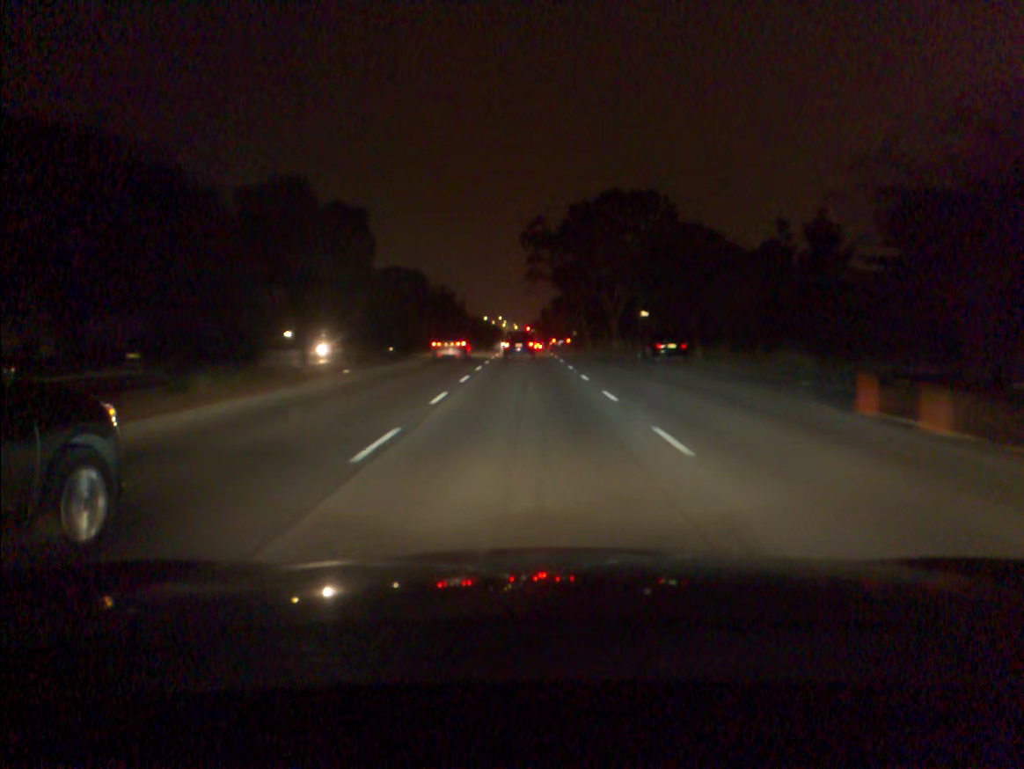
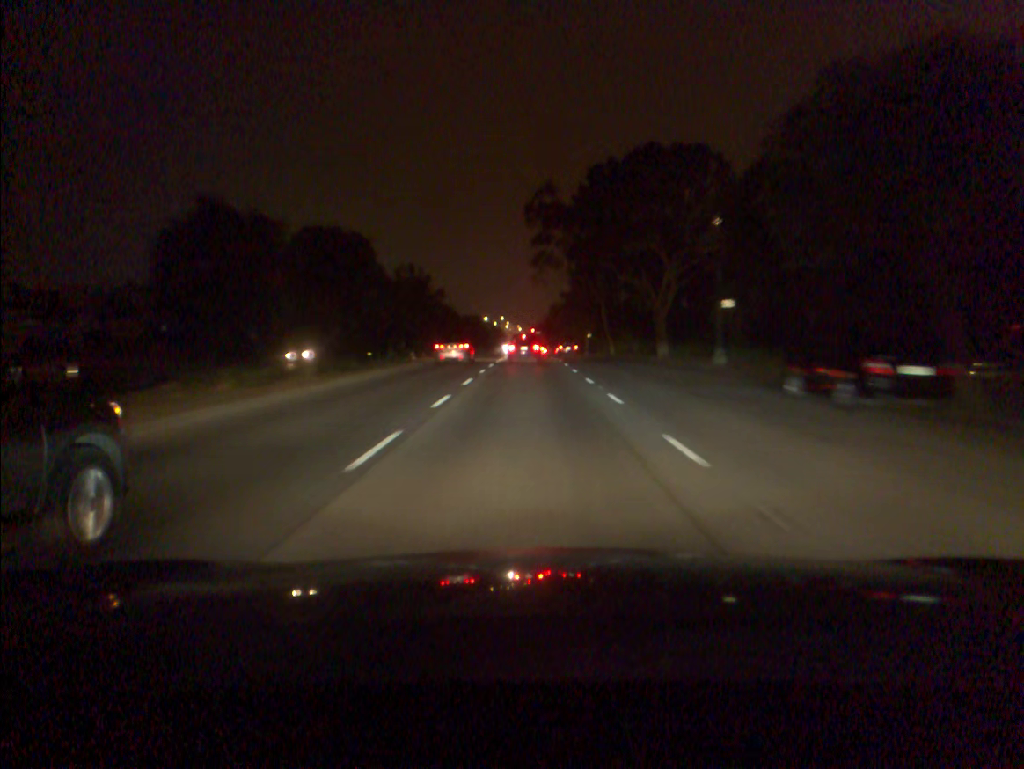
(0.0, +21.9) m; 0°
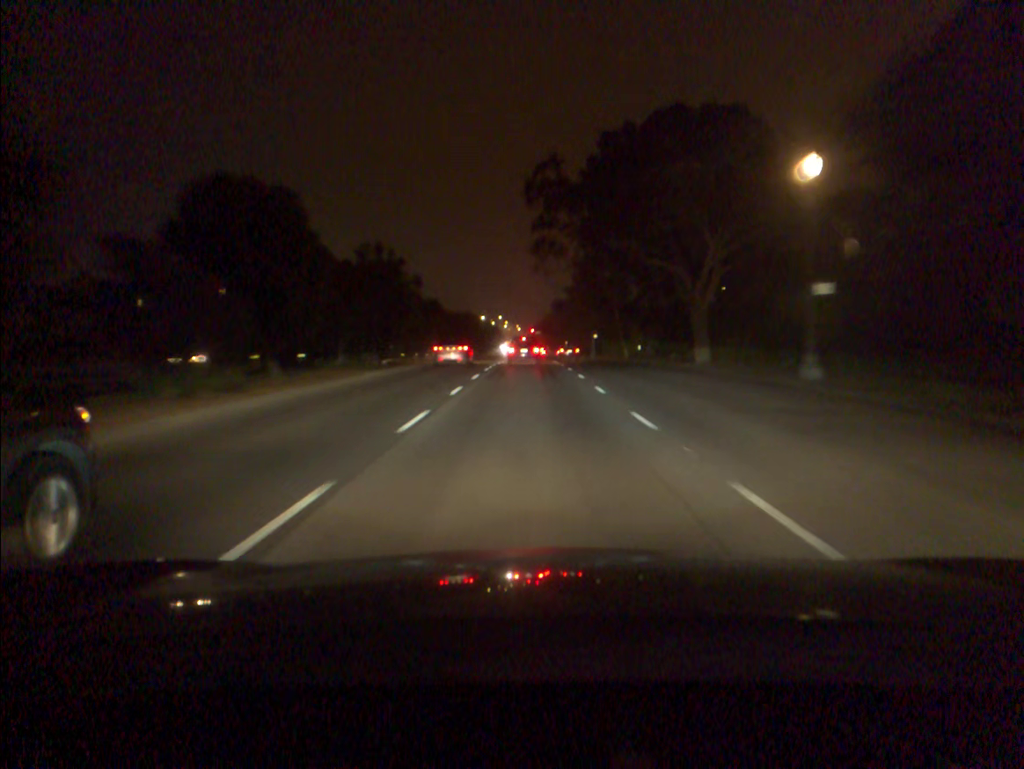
(0.0, +11.0) m; 0°
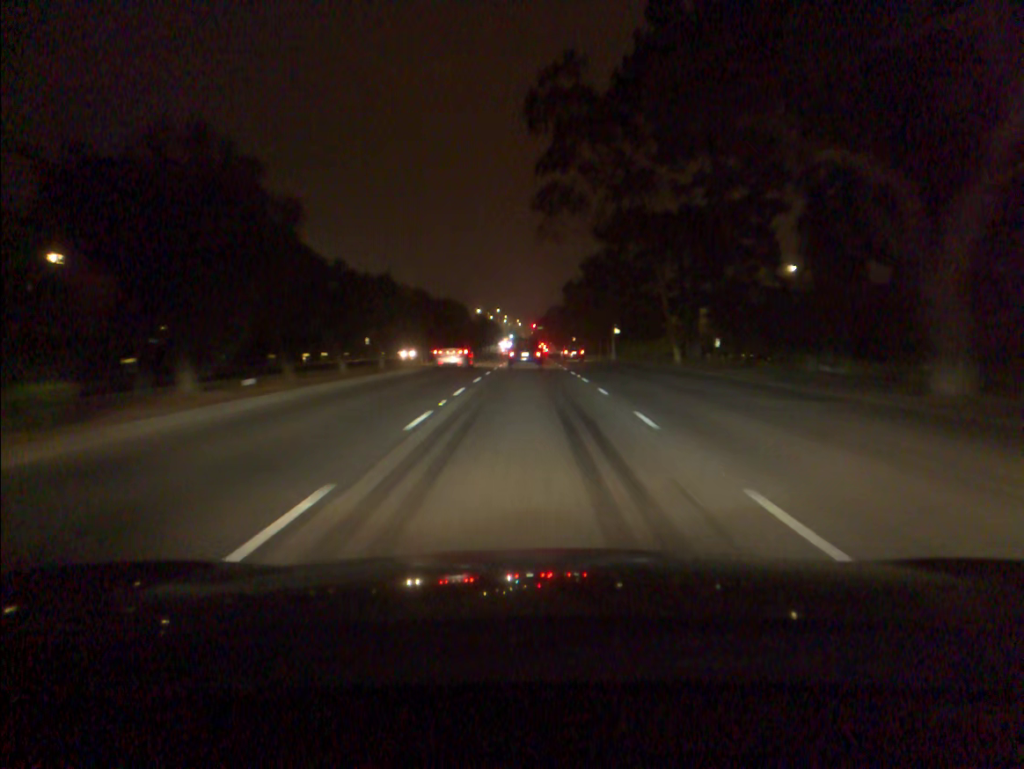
(0.0, +21.9) m; 0°
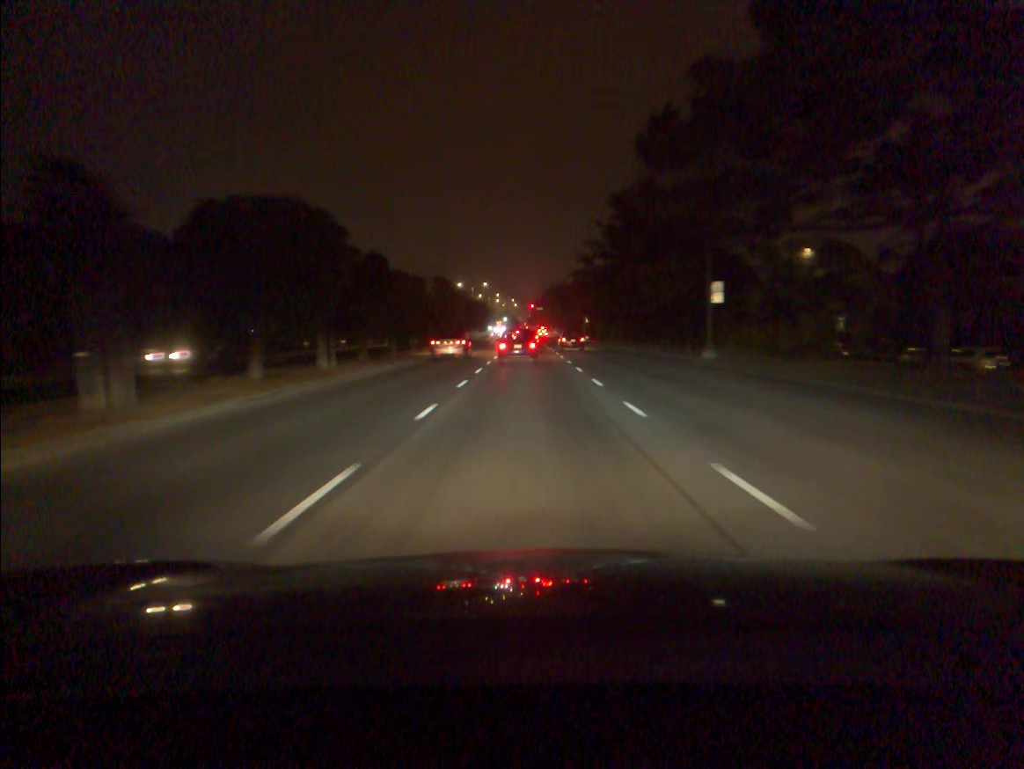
(+0.1, +41.9) m; 0°
